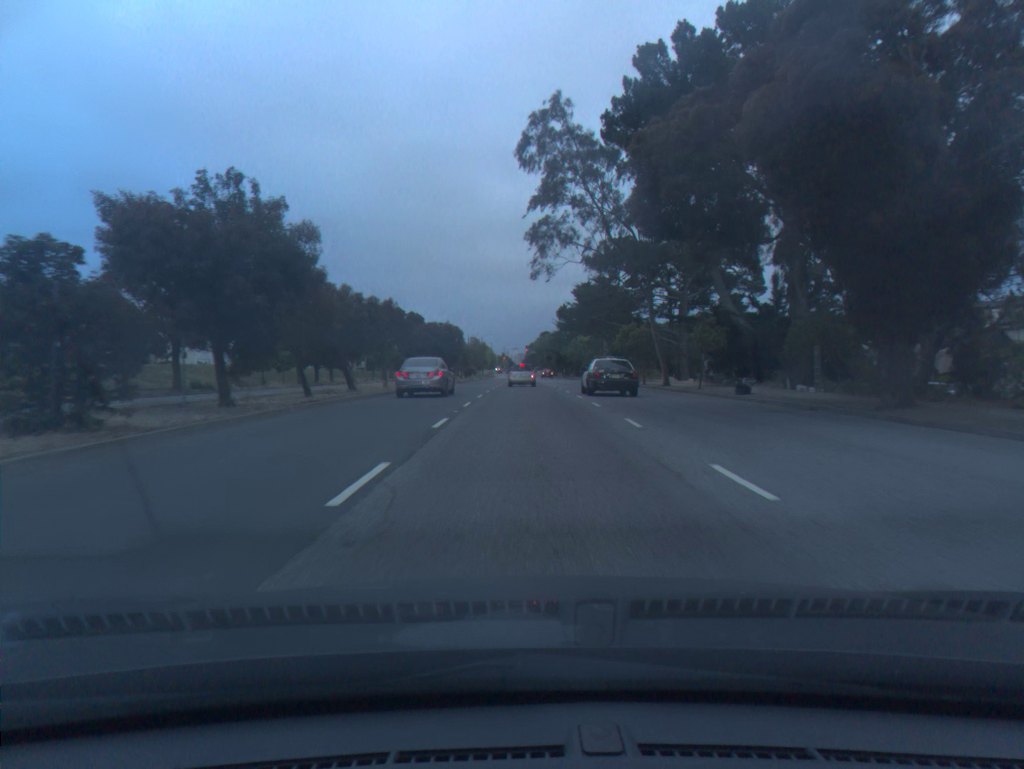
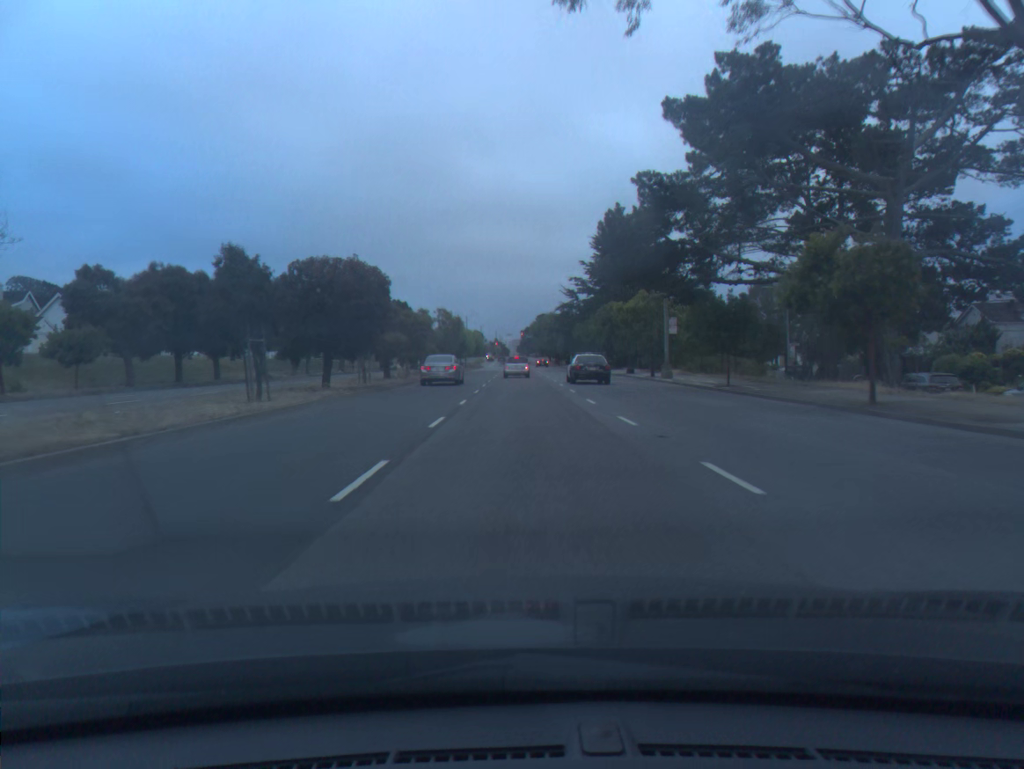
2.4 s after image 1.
(+0.1, +35.7) m; 0°
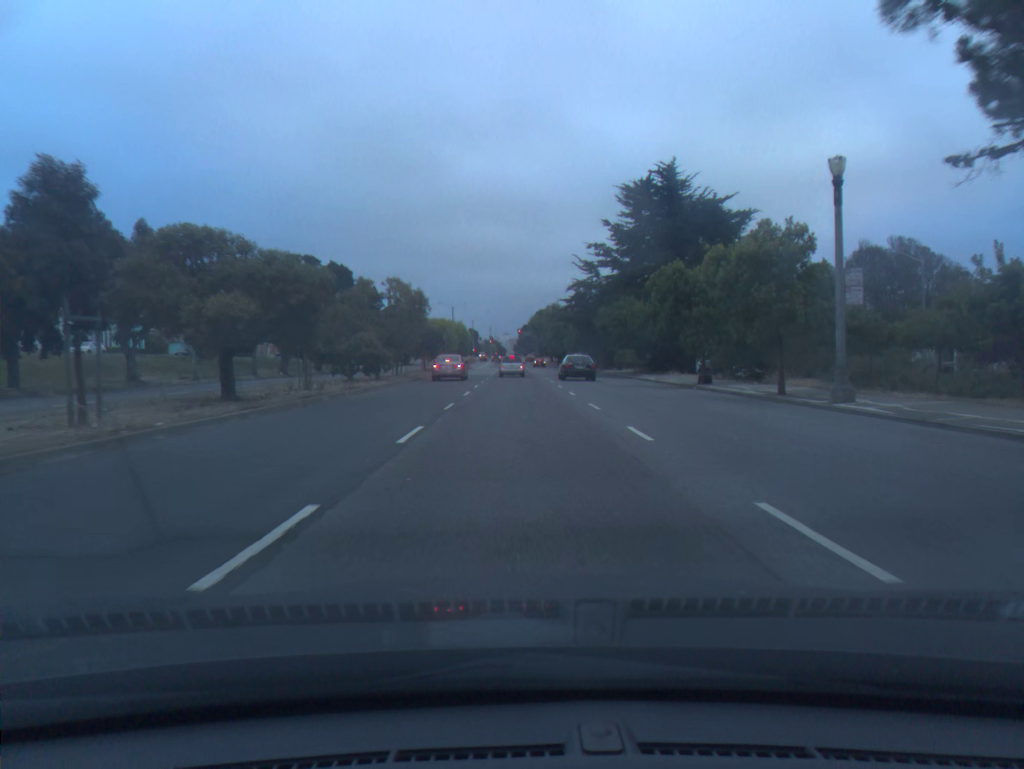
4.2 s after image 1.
(0.0, +24.5) m; 0°
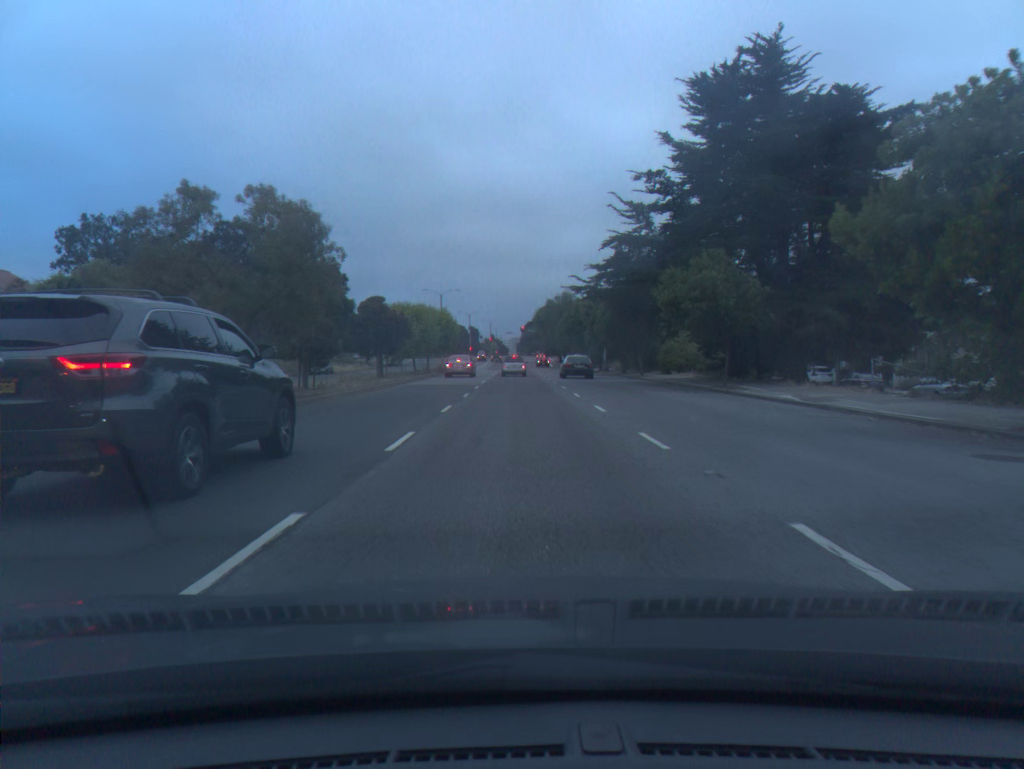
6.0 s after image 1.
(-0.1, +22.7) m; 0°
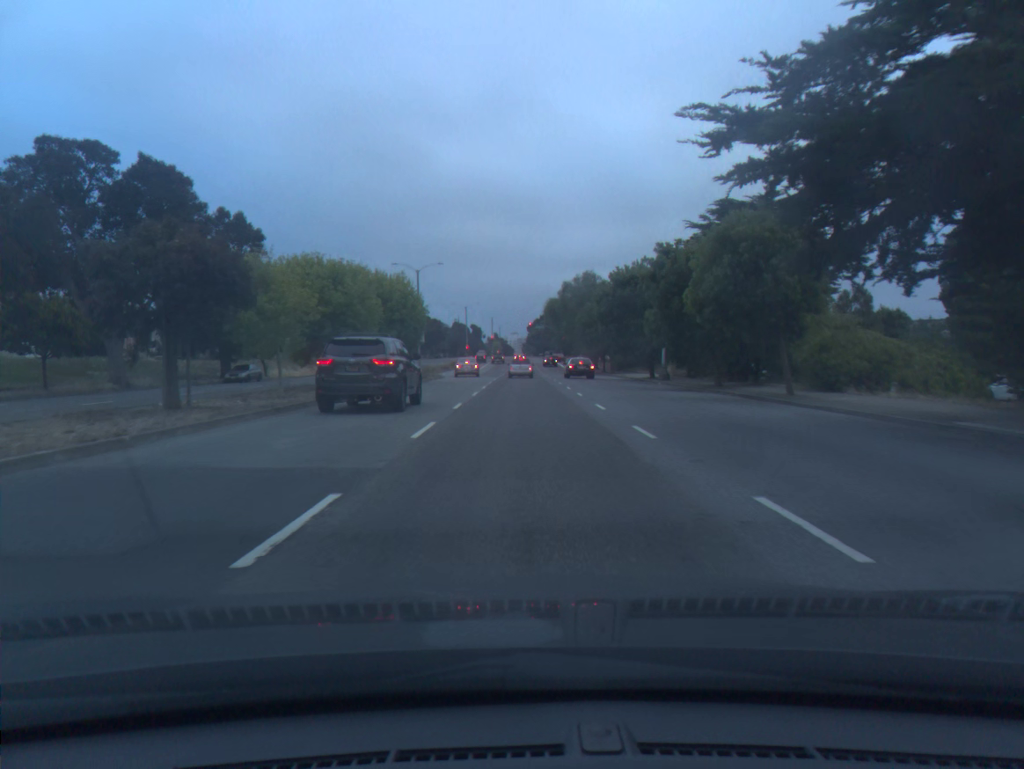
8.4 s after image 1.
(-0.2, +27.5) m; -1°
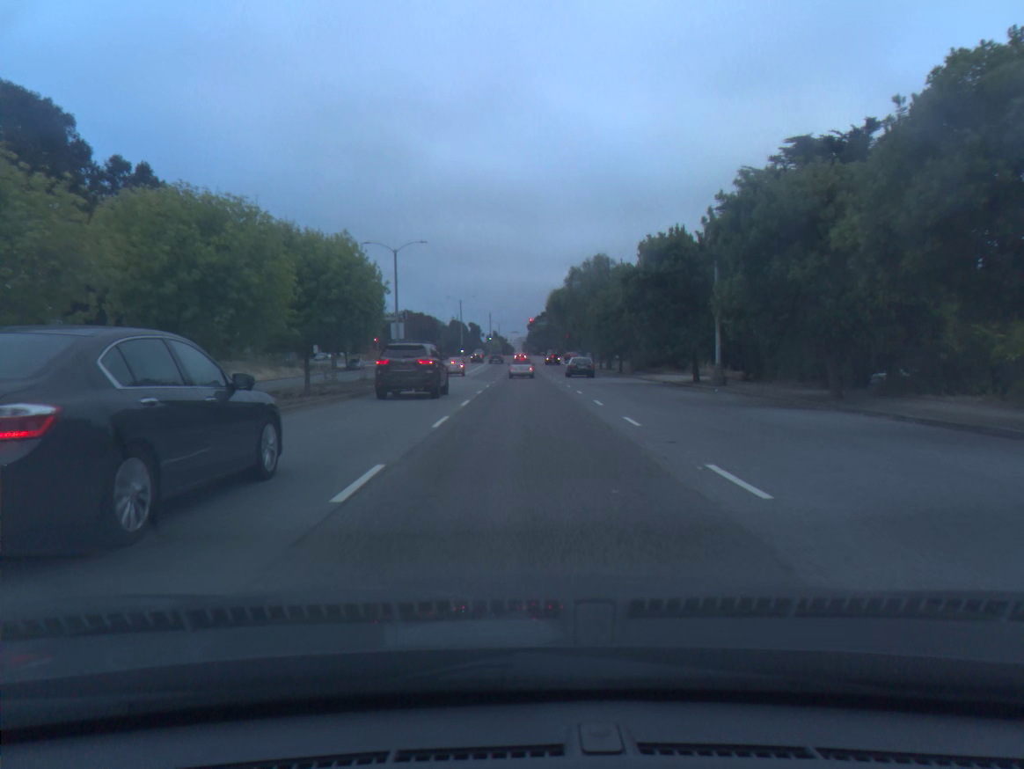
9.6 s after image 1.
(0.0, +12.5) m; 0°
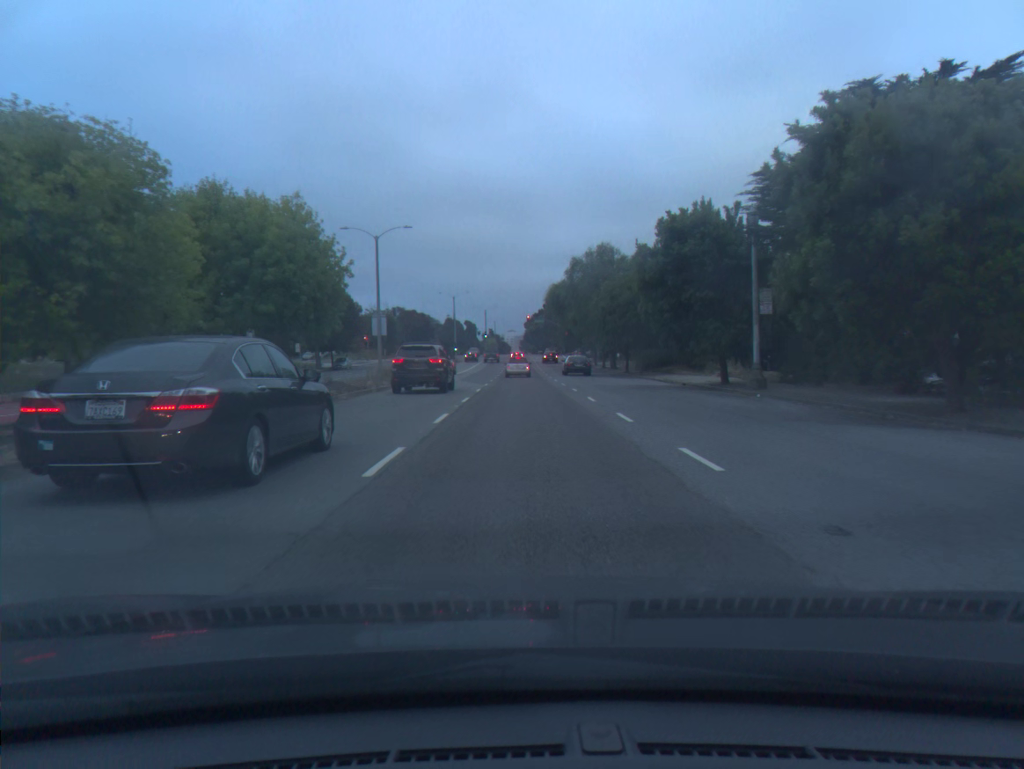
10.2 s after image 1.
(0.0, +5.9) m; 0°
